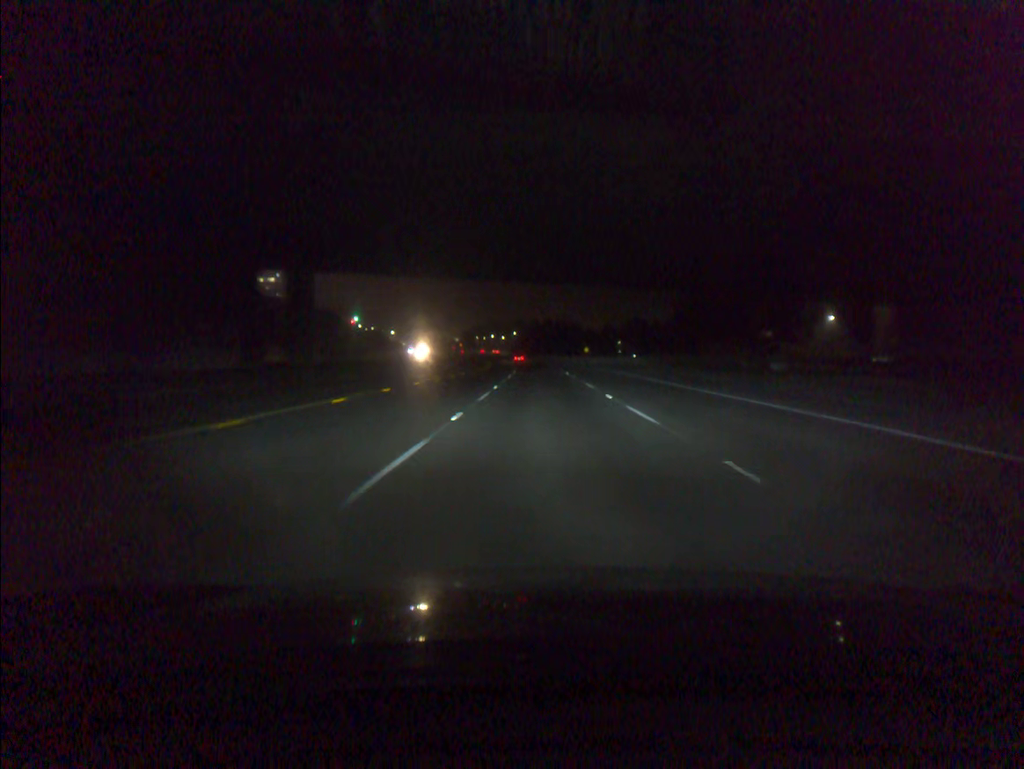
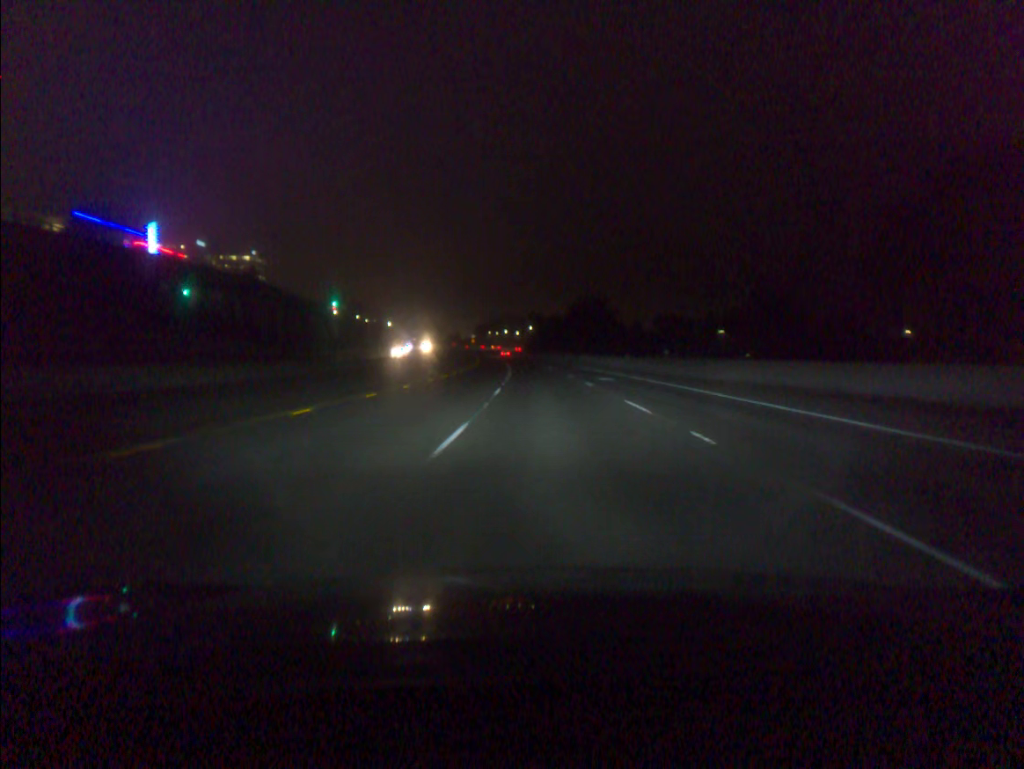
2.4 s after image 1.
(-0.7, +69.1) m; -1°
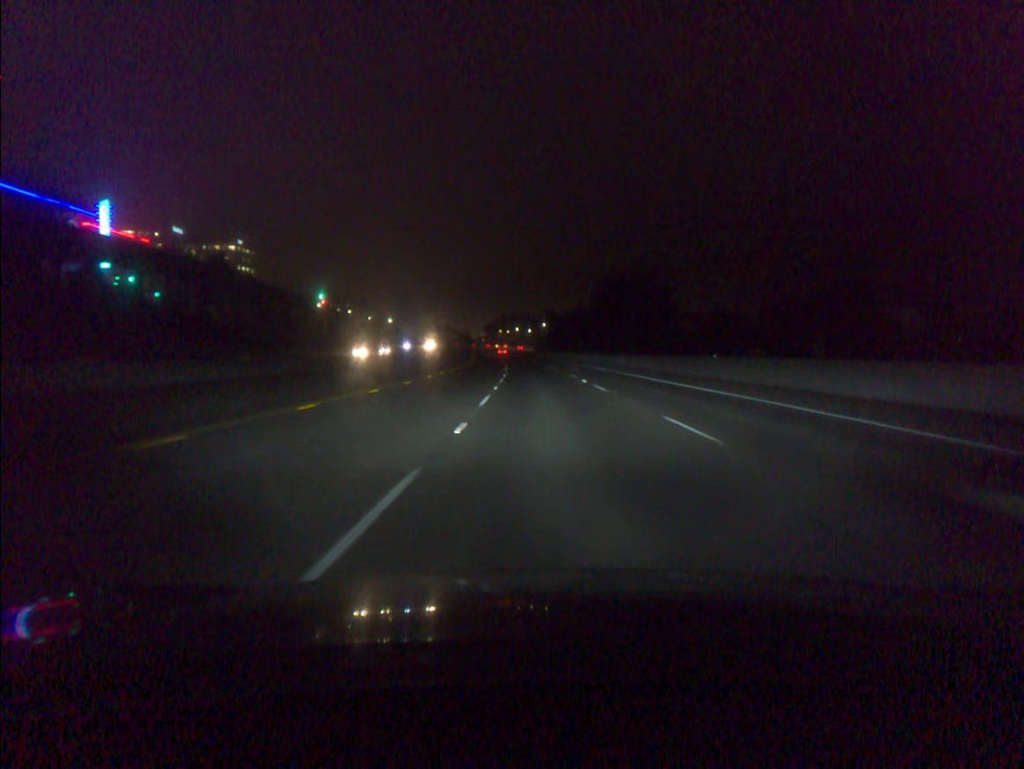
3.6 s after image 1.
(-0.3, +35.1) m; -1°
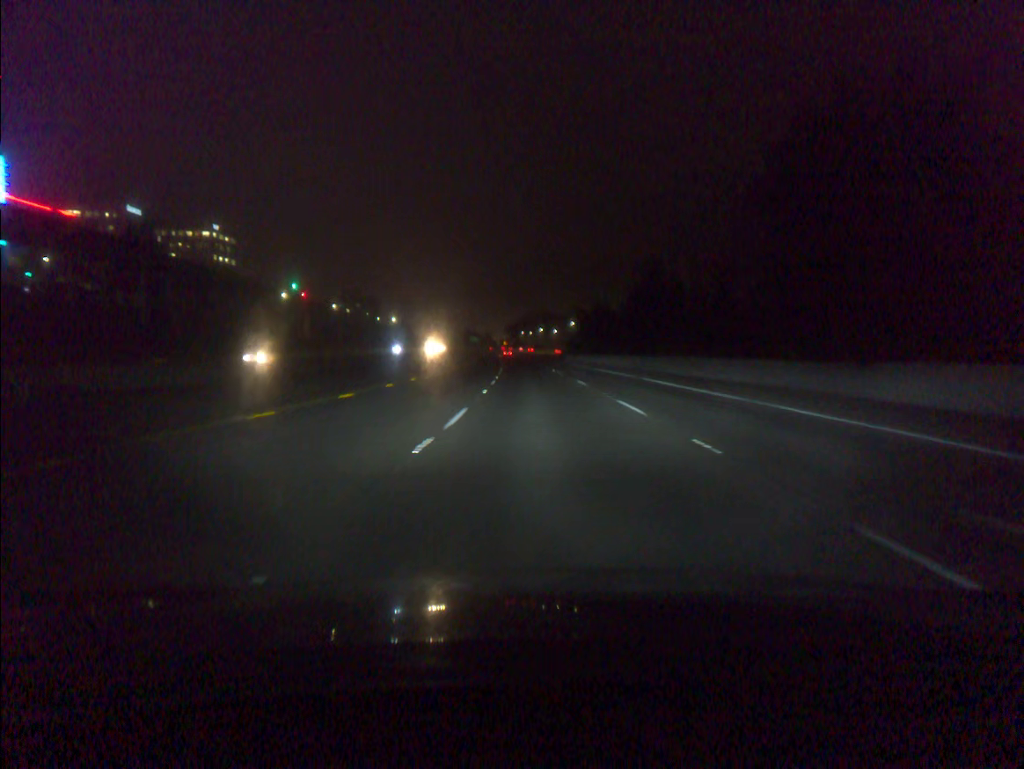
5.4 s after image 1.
(-0.7, +53.1) m; -2°
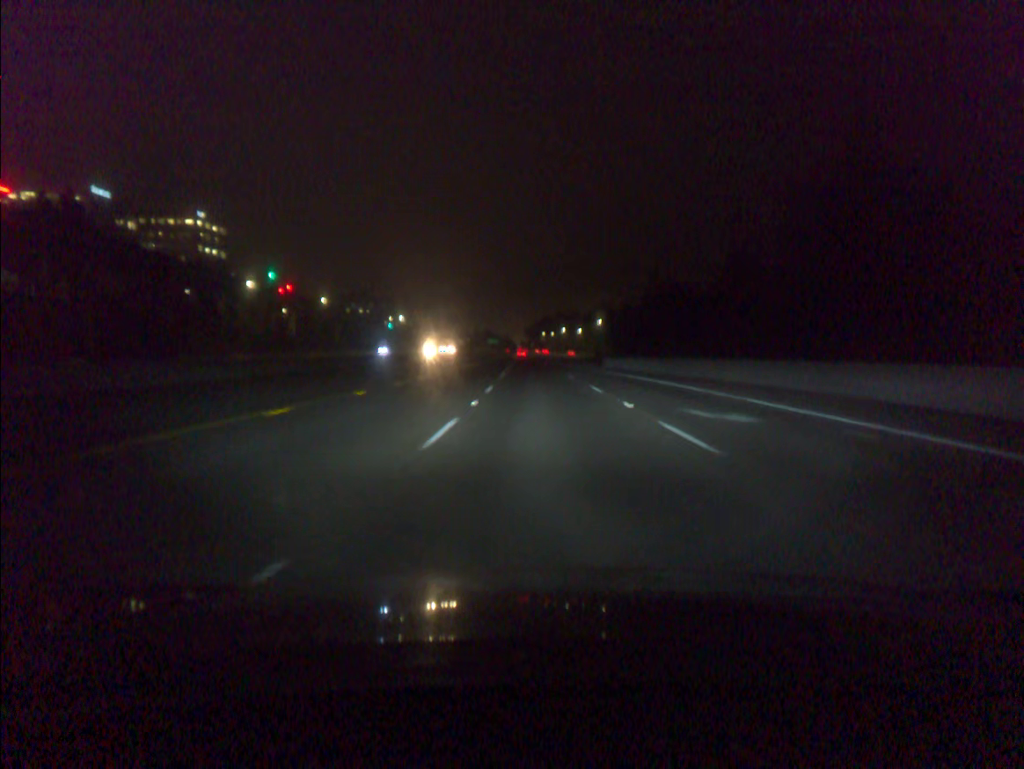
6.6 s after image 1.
(-0.5, +35.4) m; -2°
